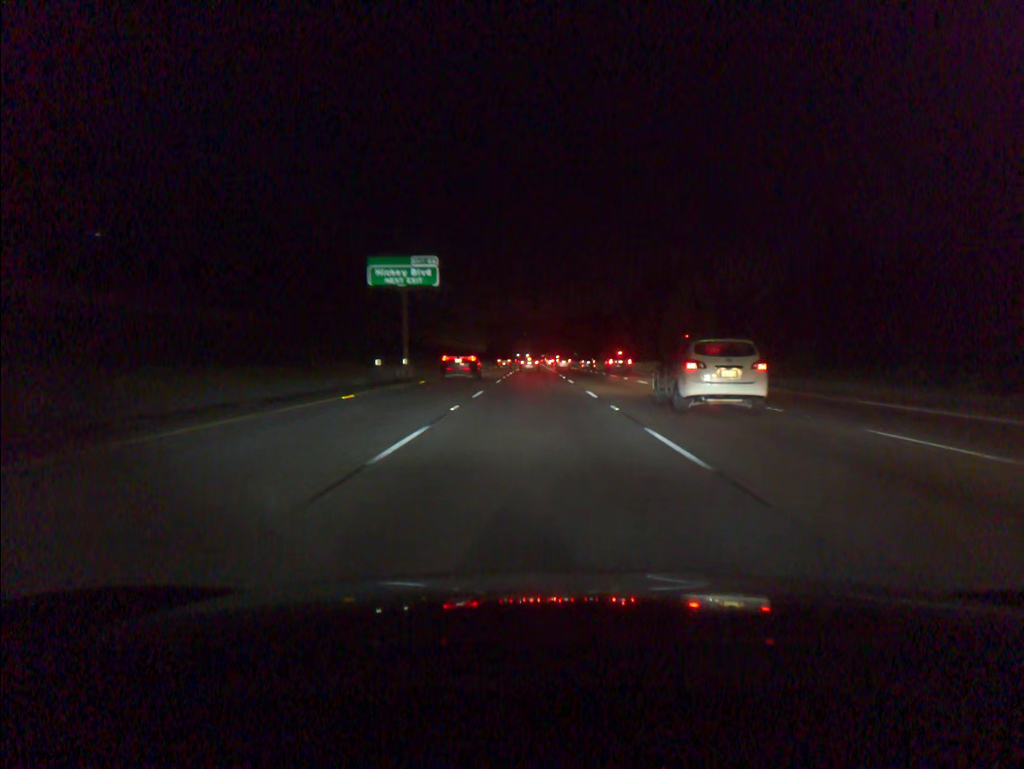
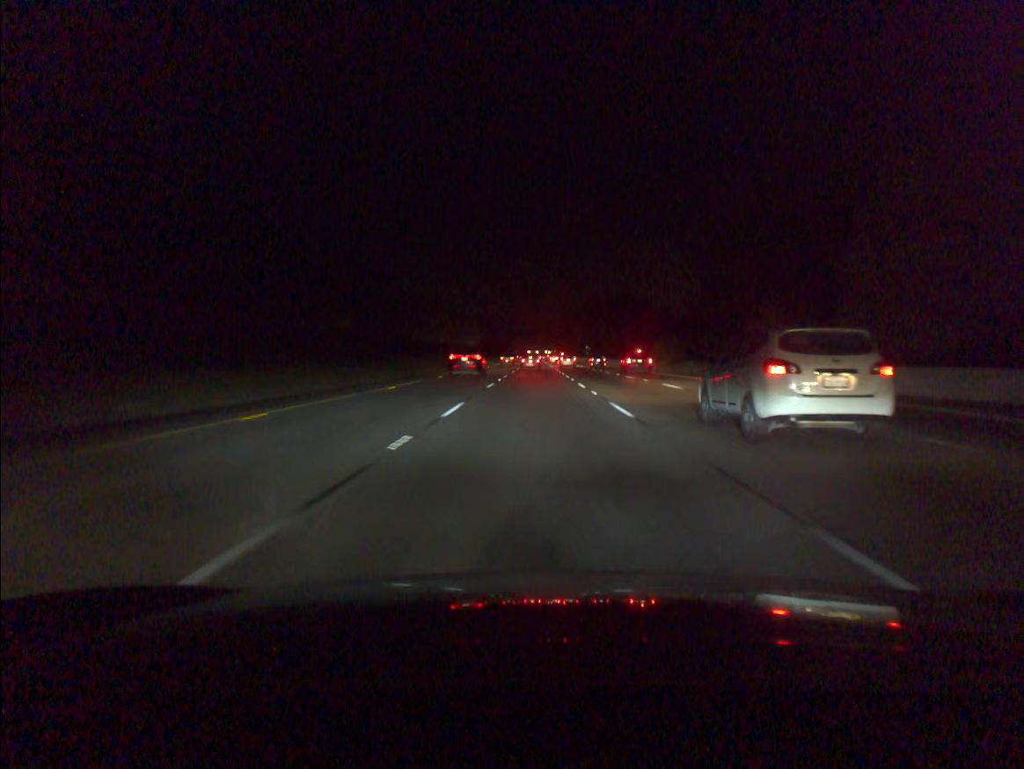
(-0.1, +51.8) m; 0°
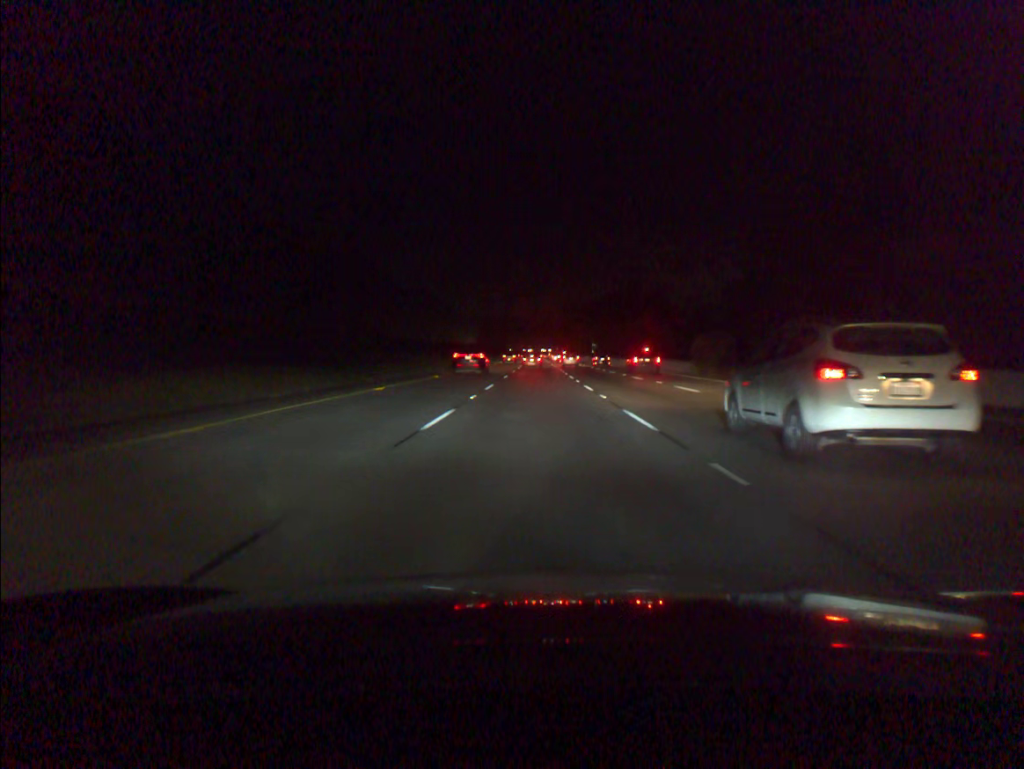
(0.0, +17.4) m; 0°
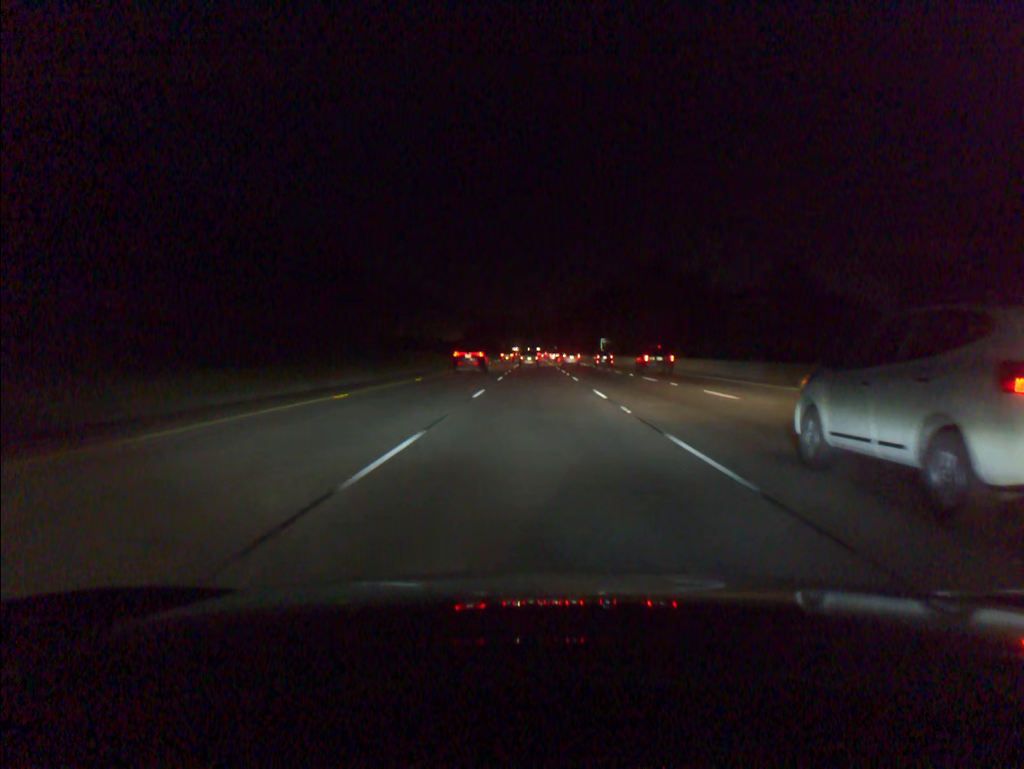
(+0.1, +34.7) m; 0°
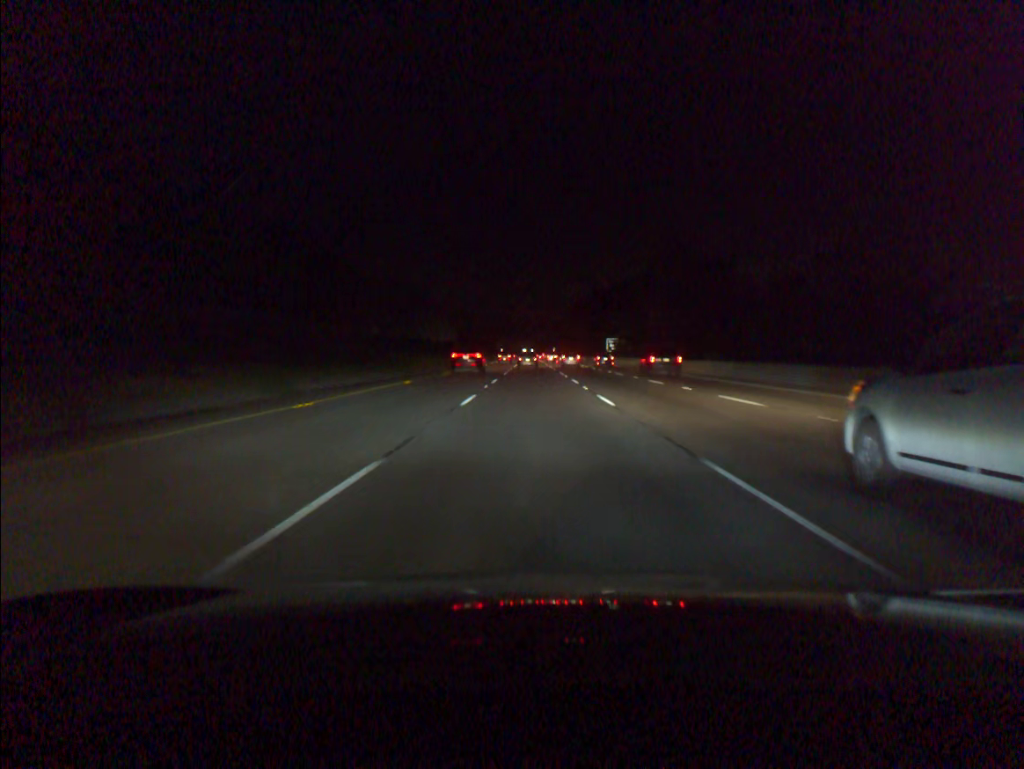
(0.0, +17.3) m; 0°
